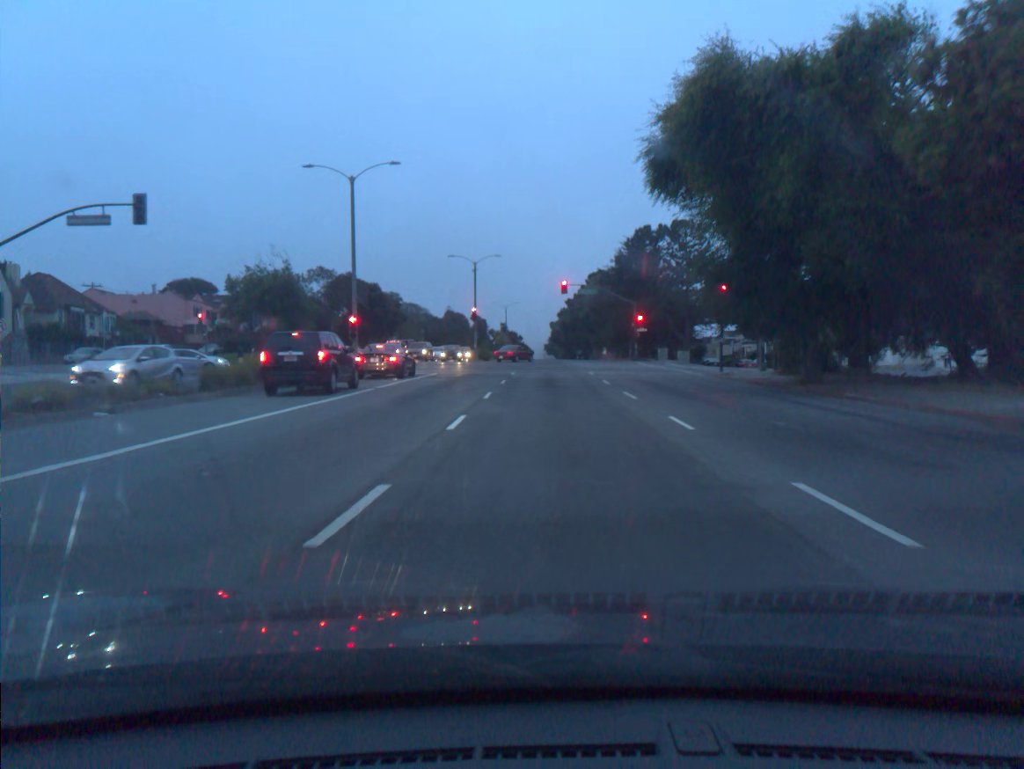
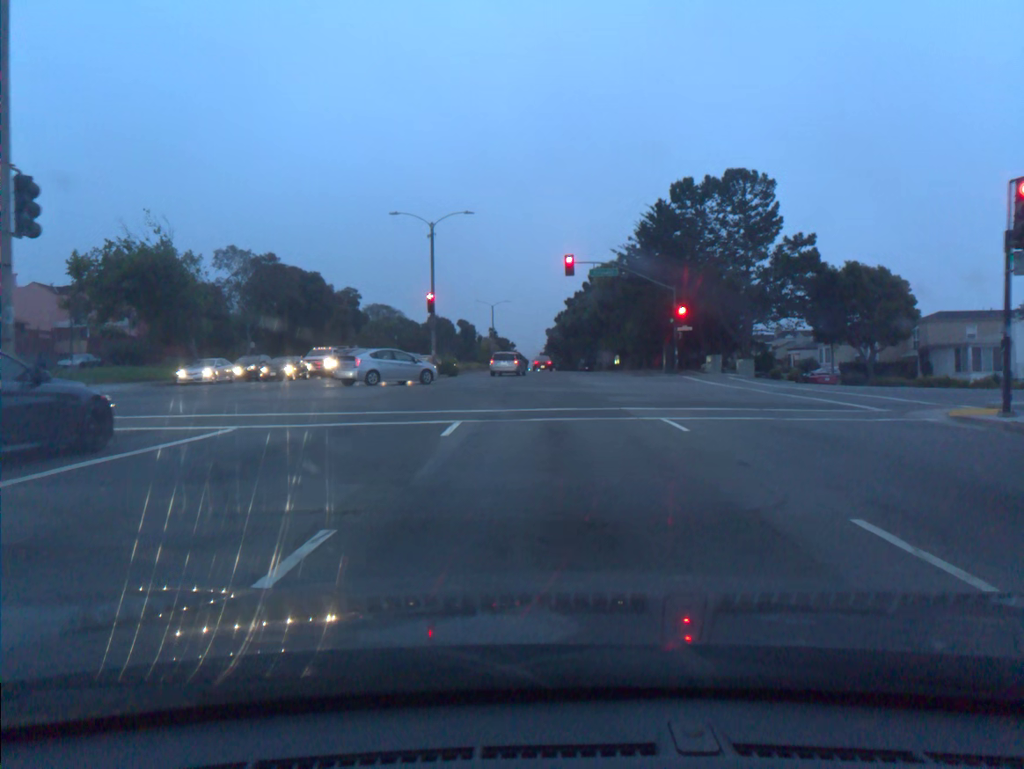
(+0.1, +24.3) m; +1°
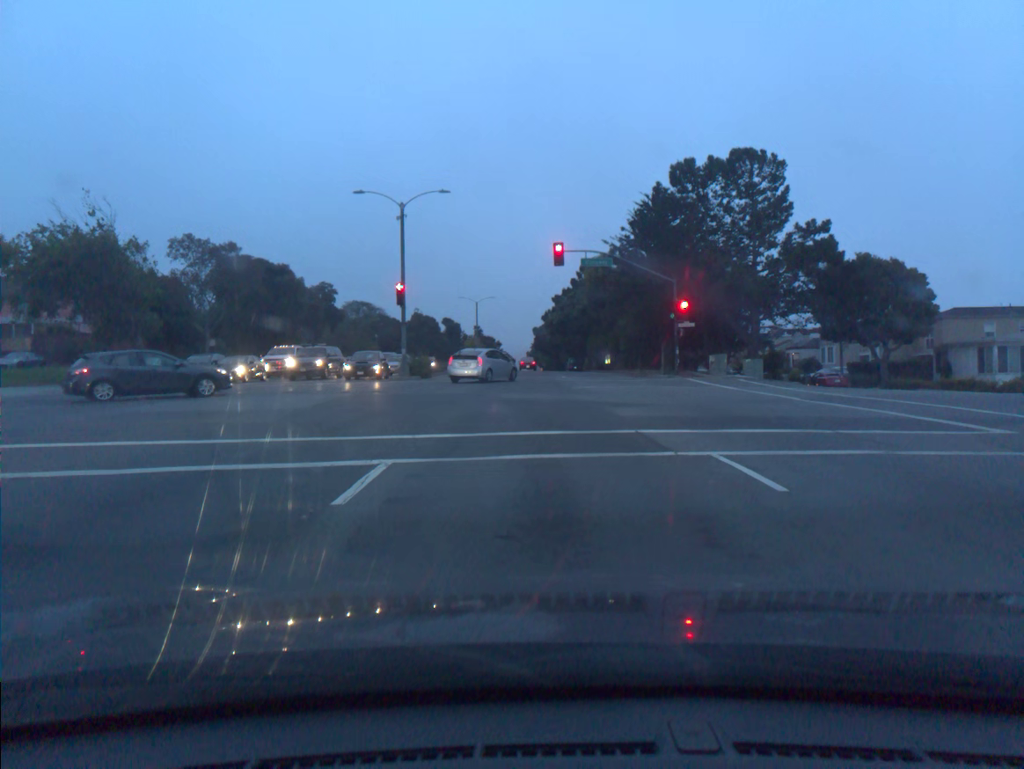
(0.0, +5.5) m; +1°
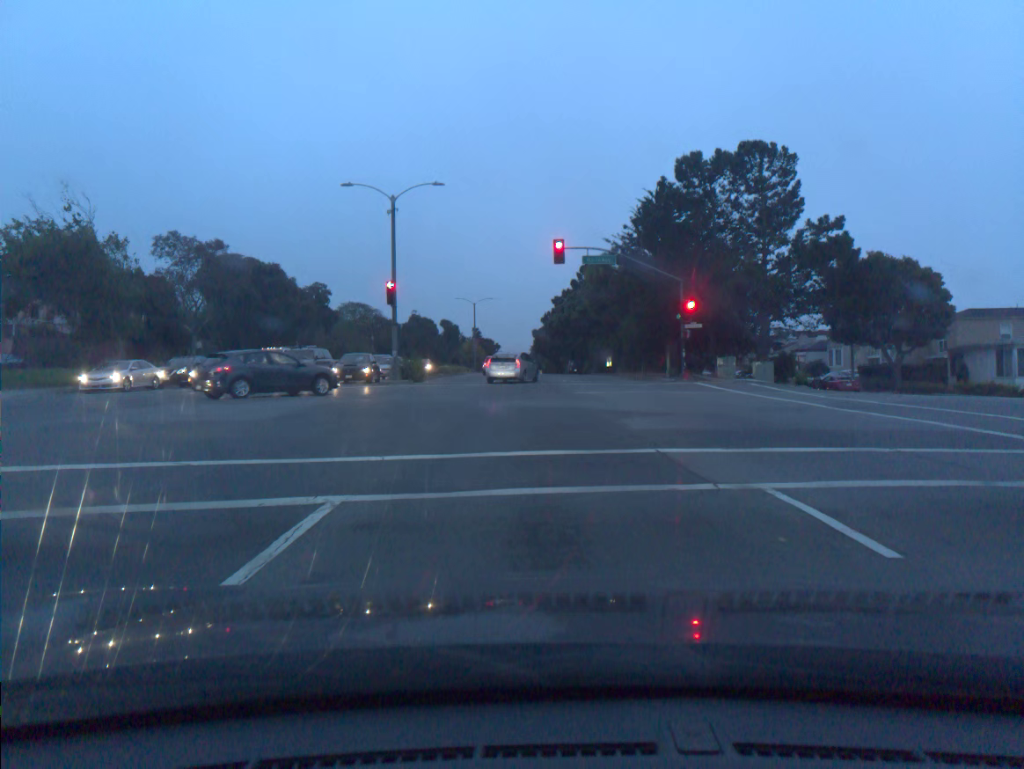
(0.0, +2.1) m; 0°
